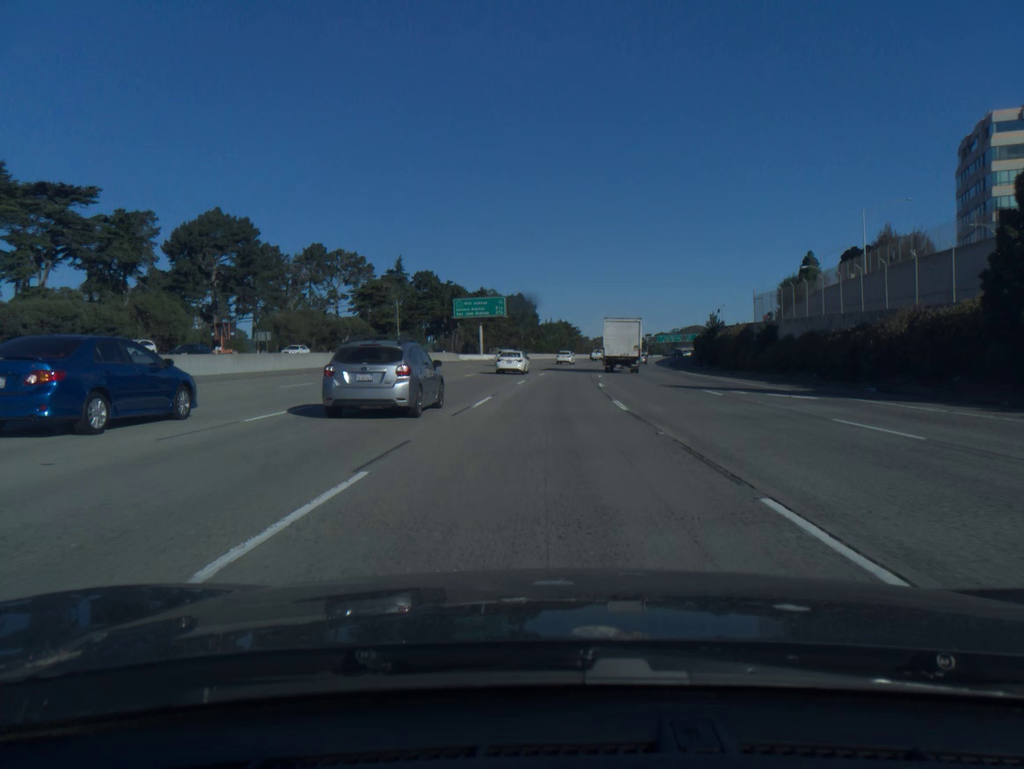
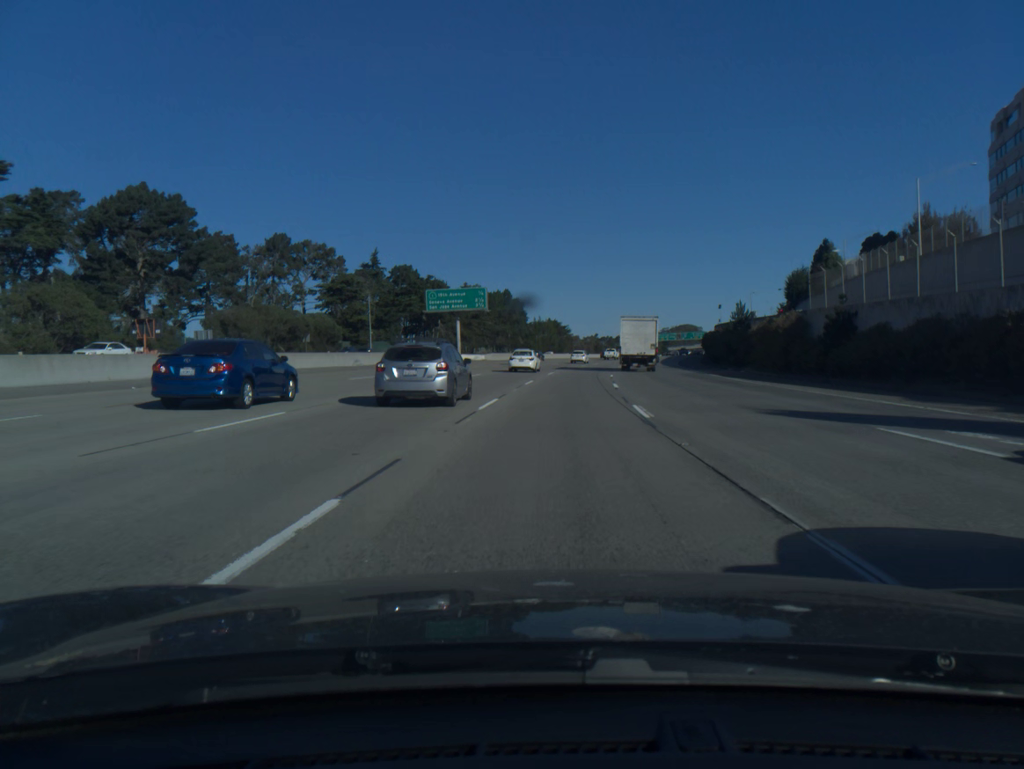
(+0.1, +16.0) m; +1°
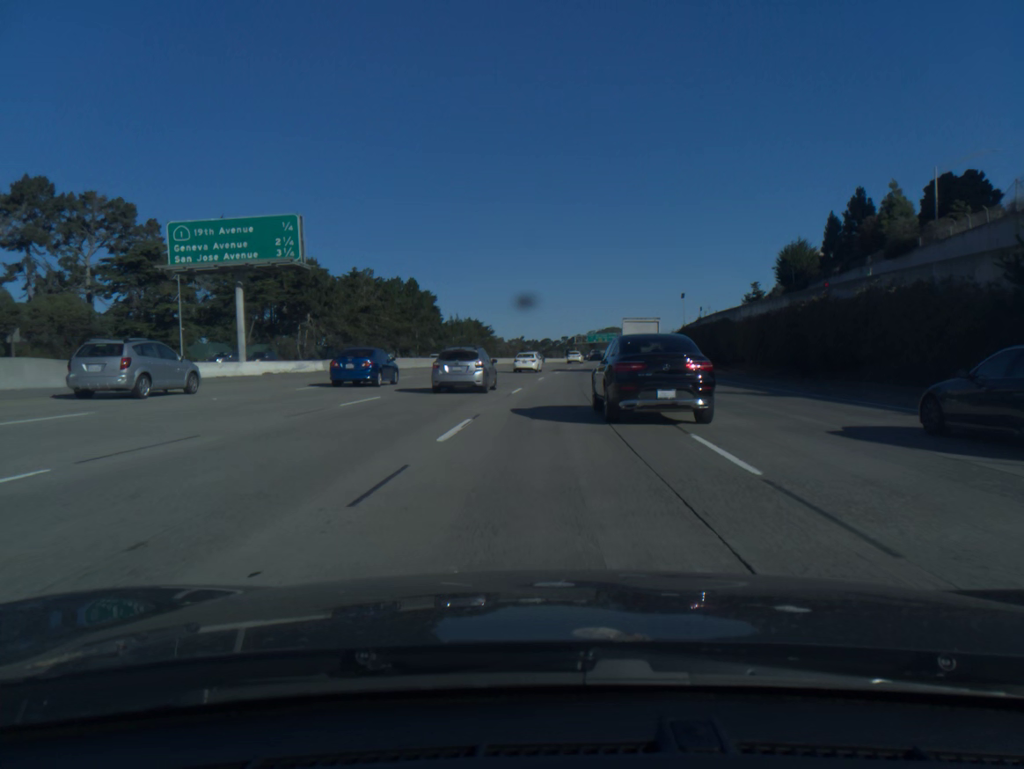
(+2.2, +50.0) m; +5°
